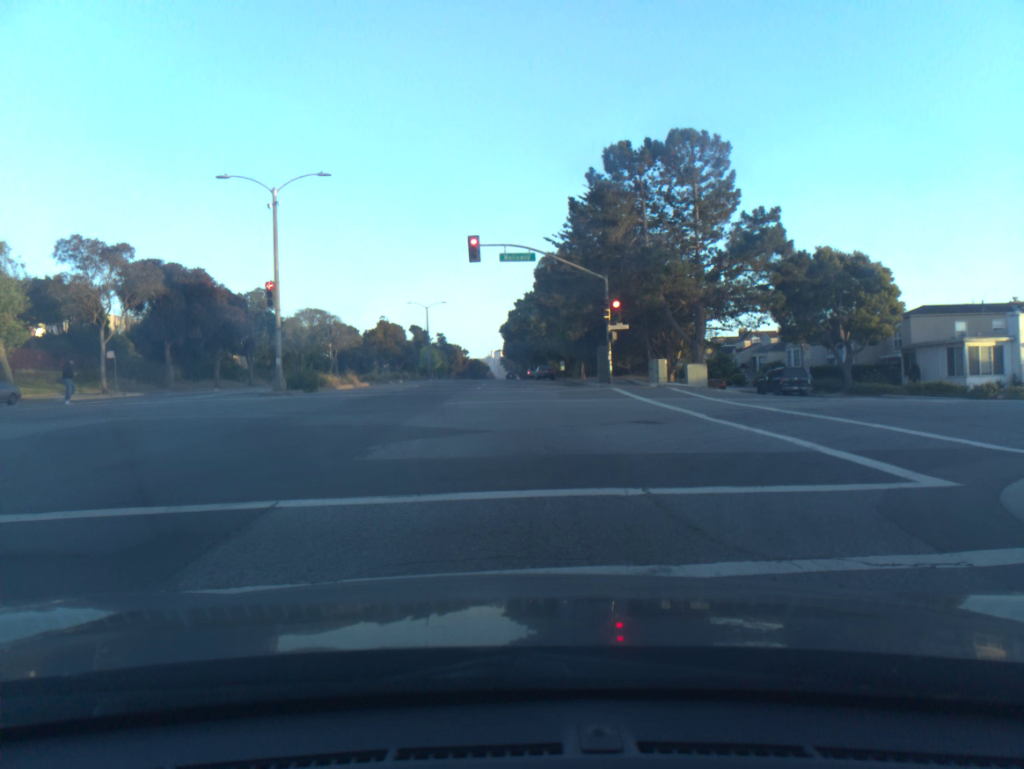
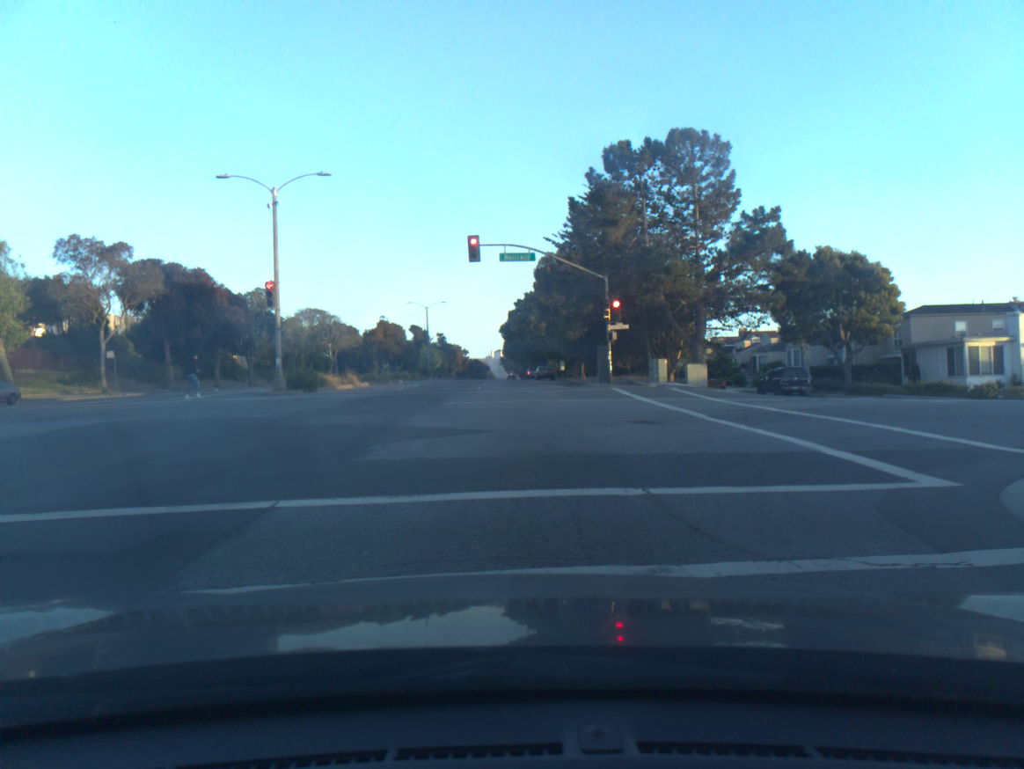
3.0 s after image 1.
(0.0, 0.0) m; 0°
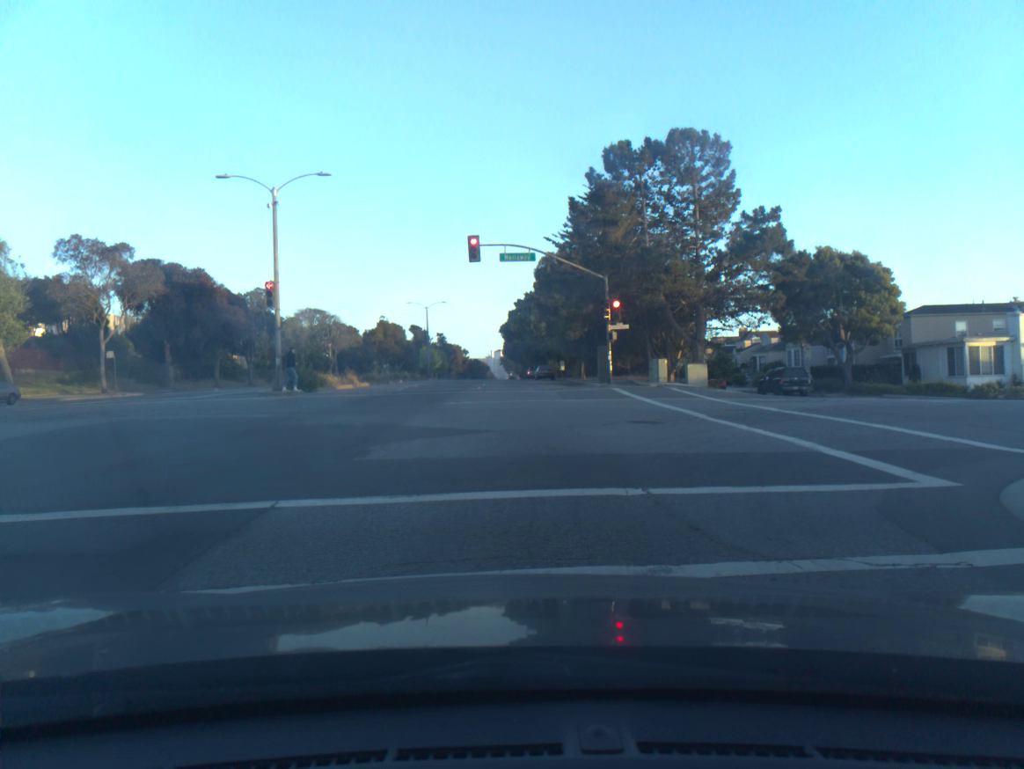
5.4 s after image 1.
(0.0, 0.0) m; 0°
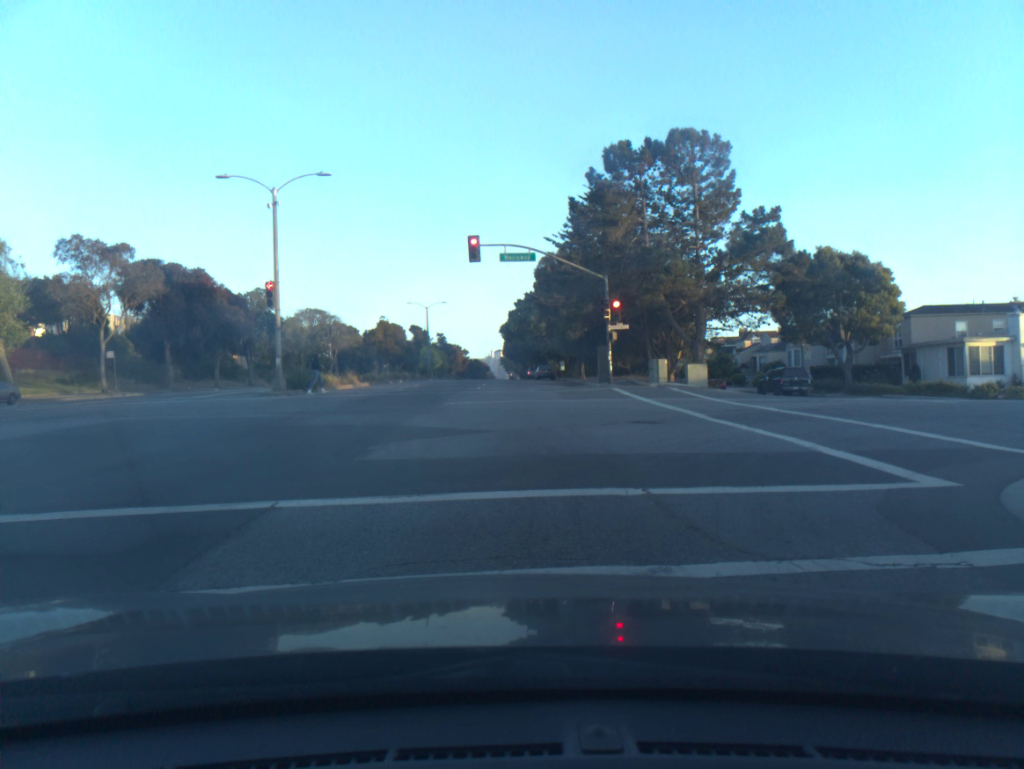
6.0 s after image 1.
(0.0, 0.0) m; 0°
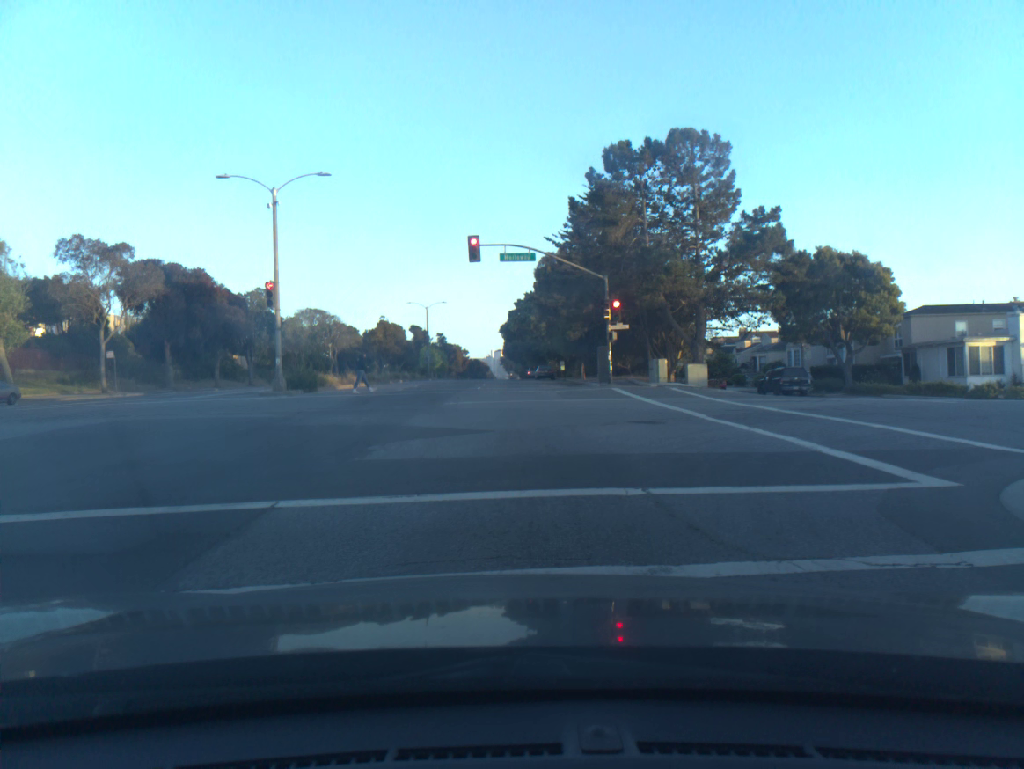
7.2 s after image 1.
(0.0, 0.0) m; 0°
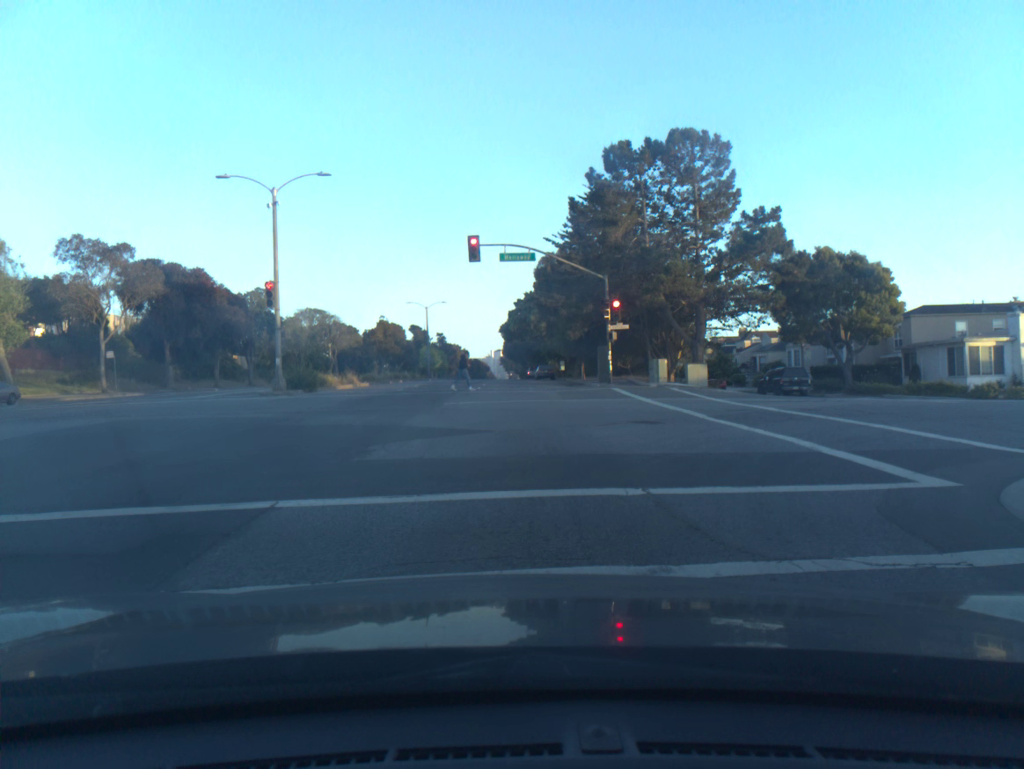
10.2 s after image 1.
(0.0, -0.1) m; 0°
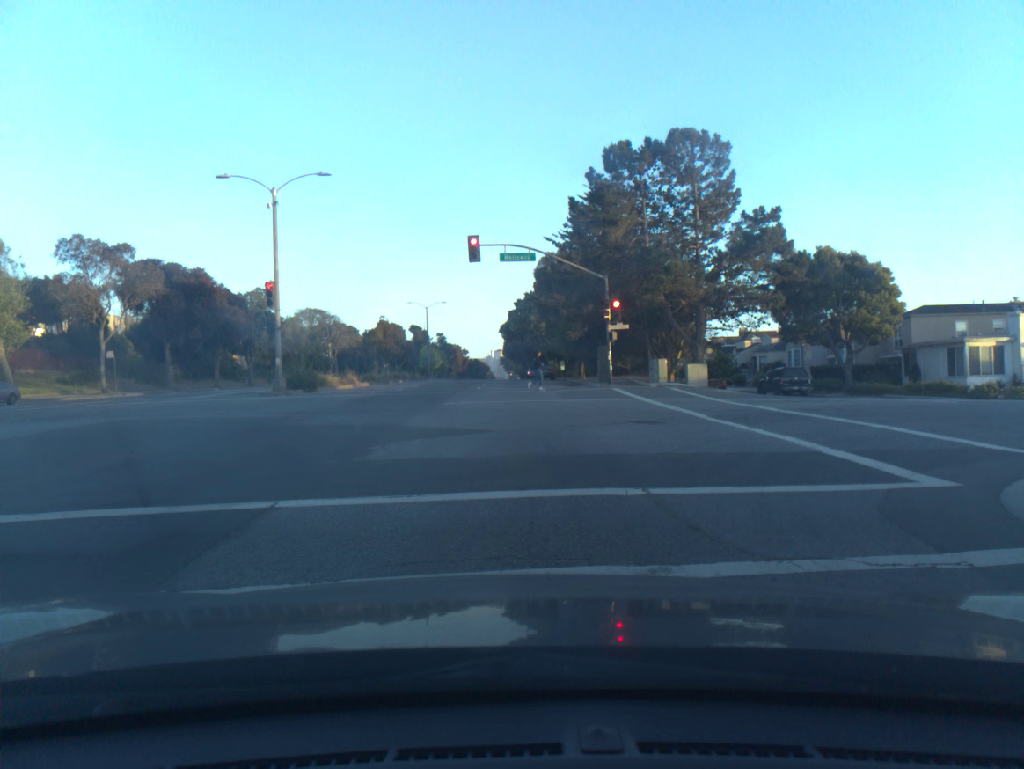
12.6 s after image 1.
(0.0, 0.0) m; 0°
